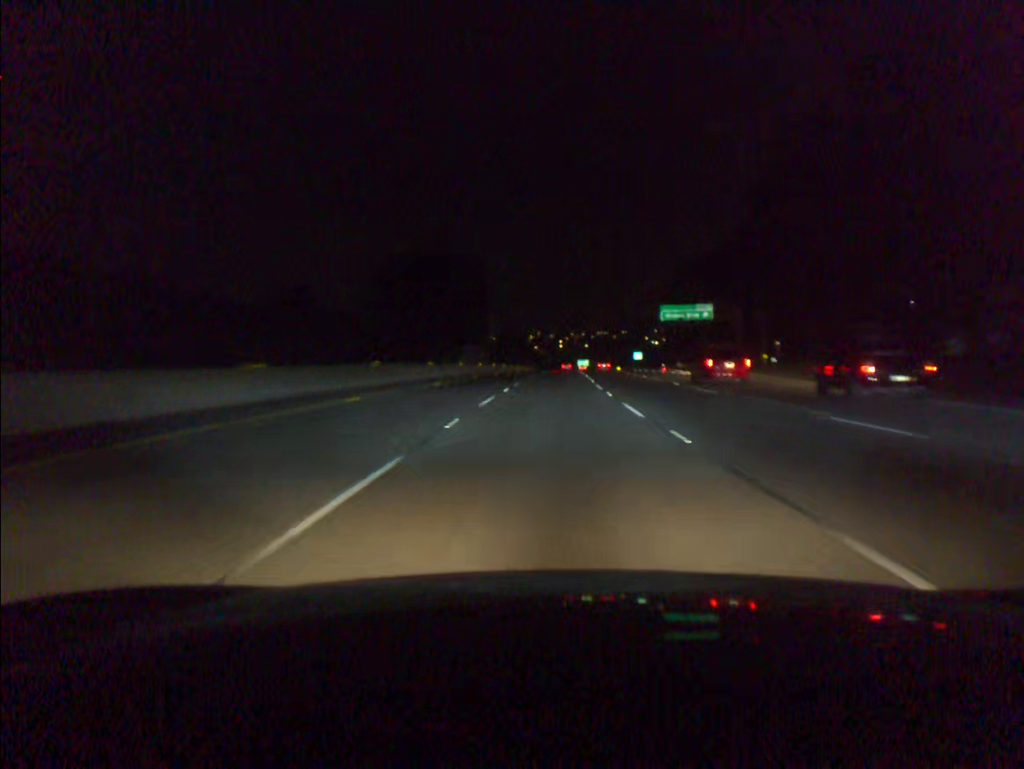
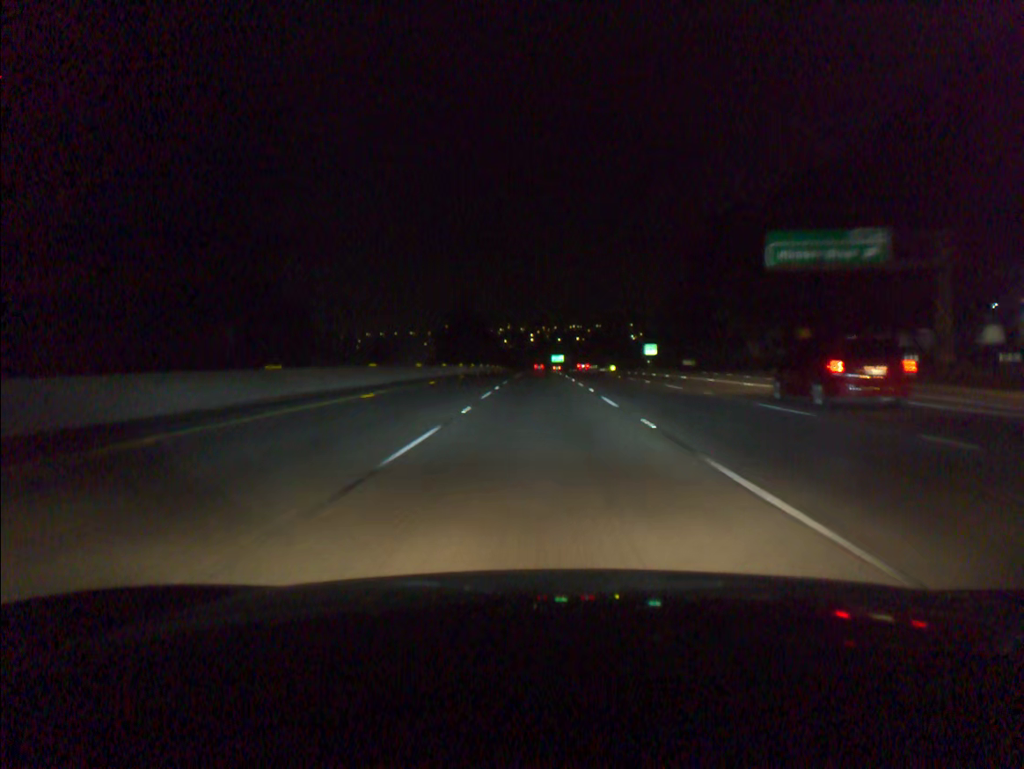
(+1.2, +54.9) m; +2°
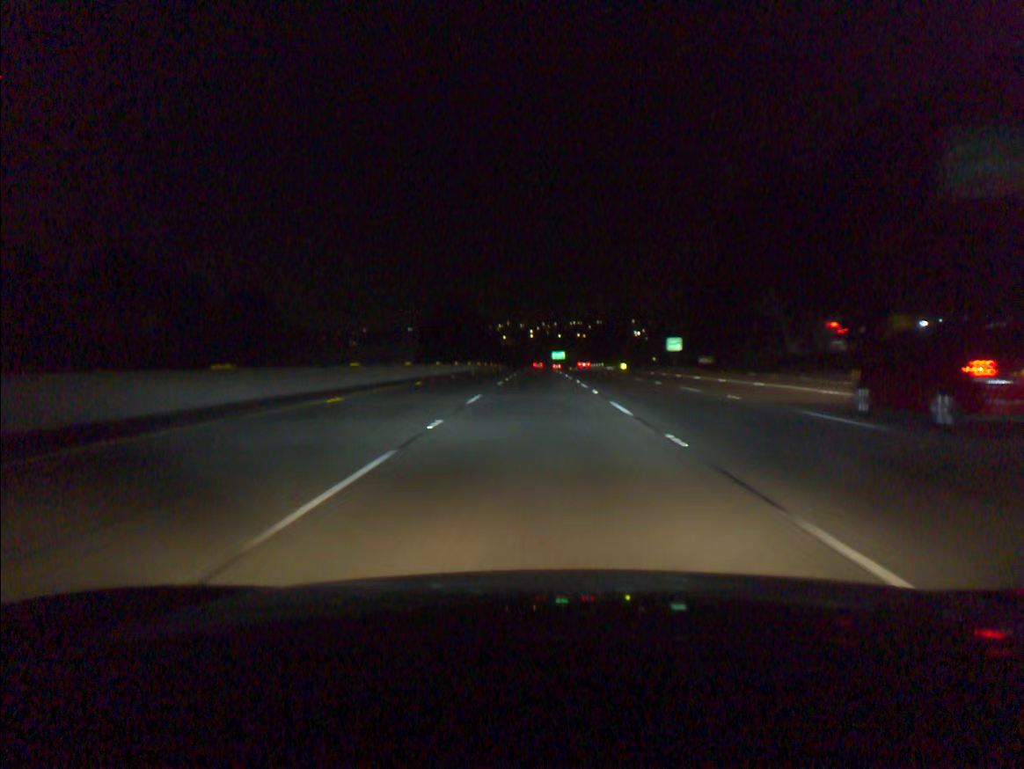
(0.0, +18.3) m; 0°
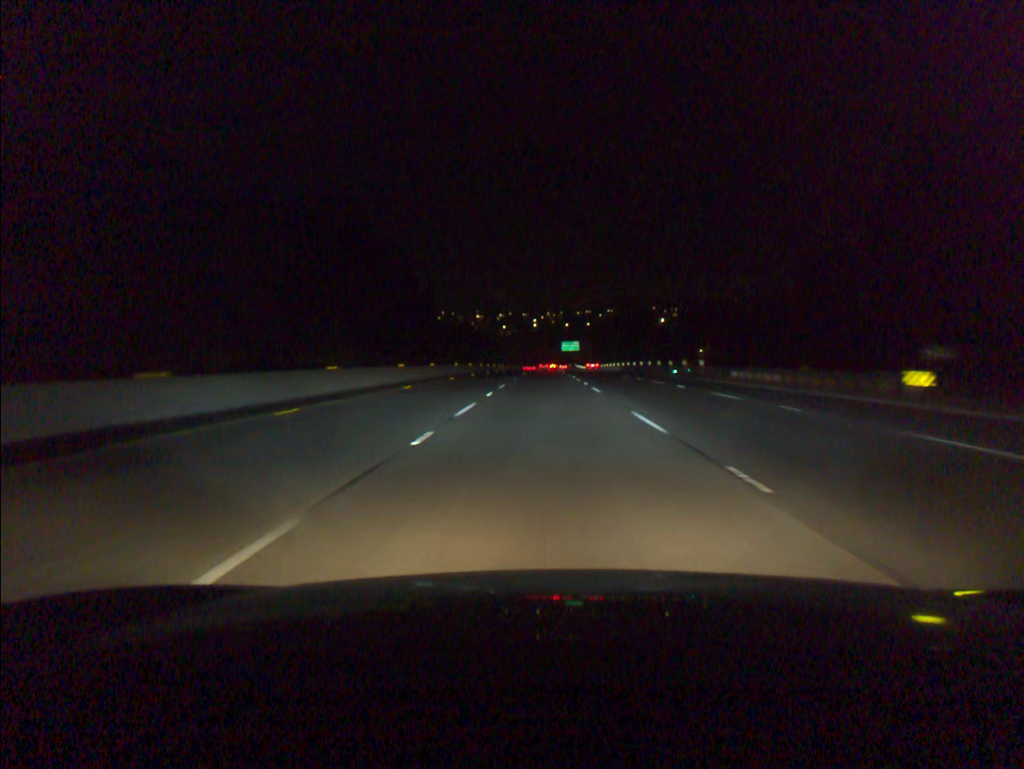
(-0.4, +91.8) m; 0°
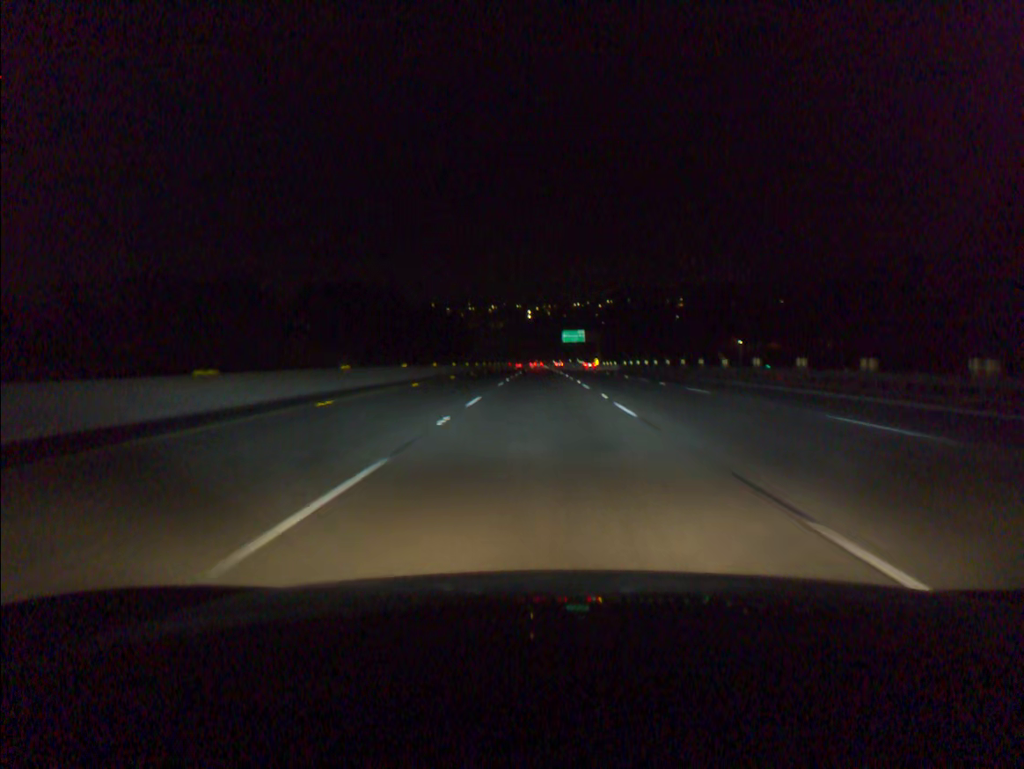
(+0.2, +55.2) m; 0°
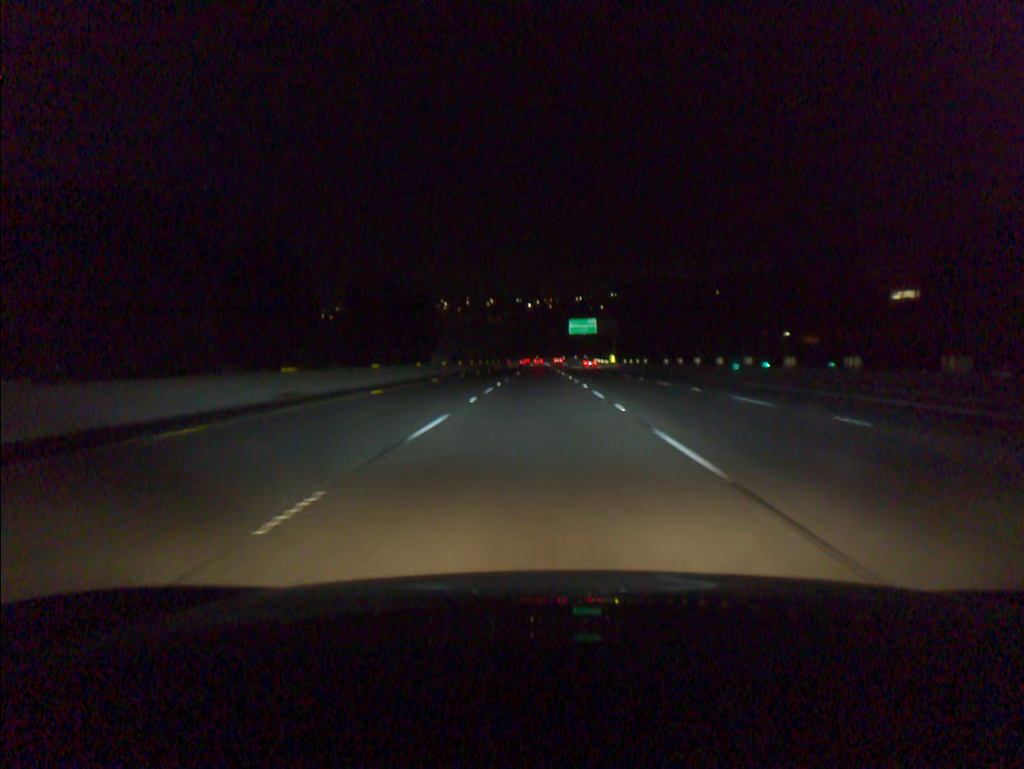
(0.0, +36.9) m; 0°
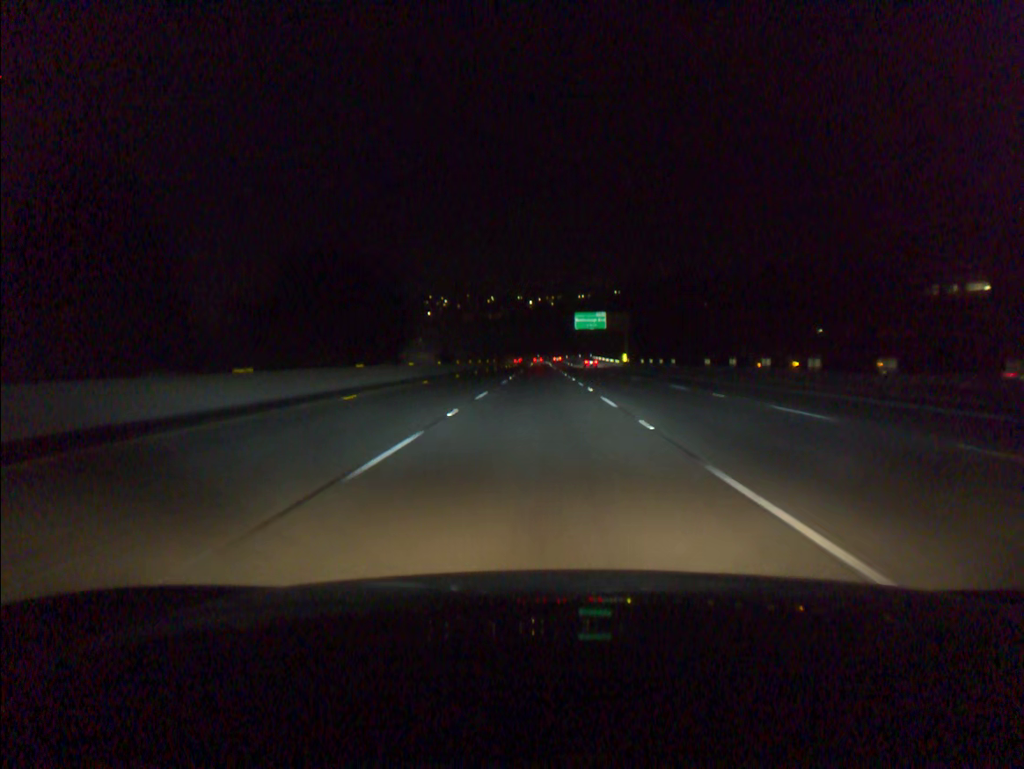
(0.0, +18.4) m; 0°
